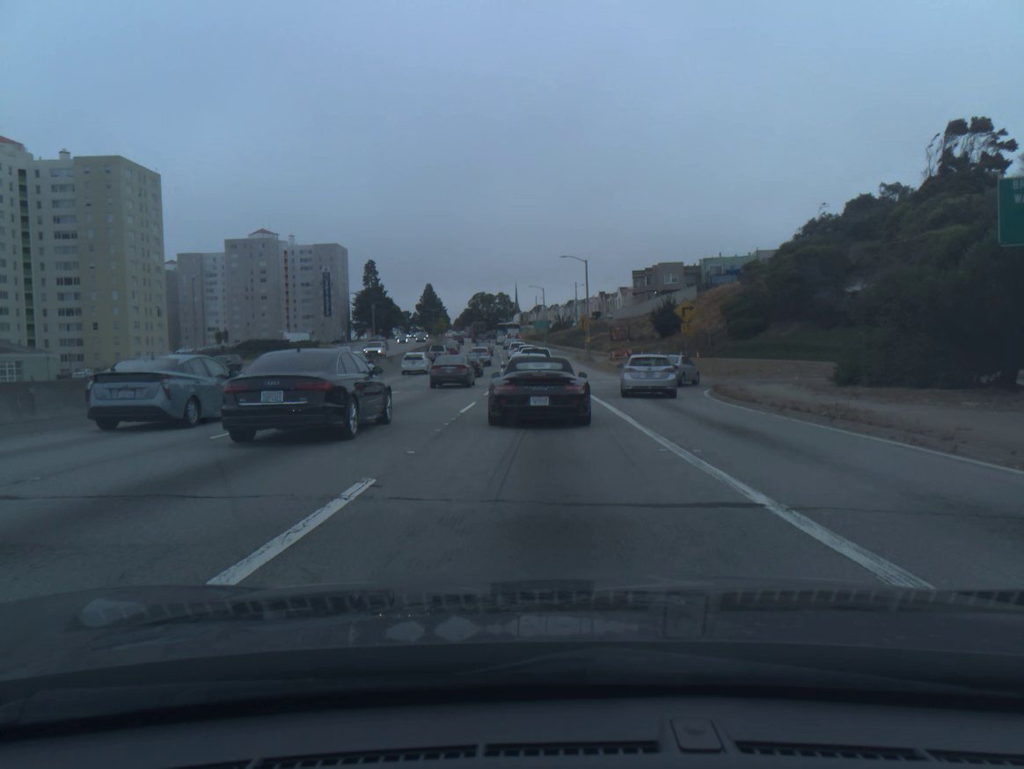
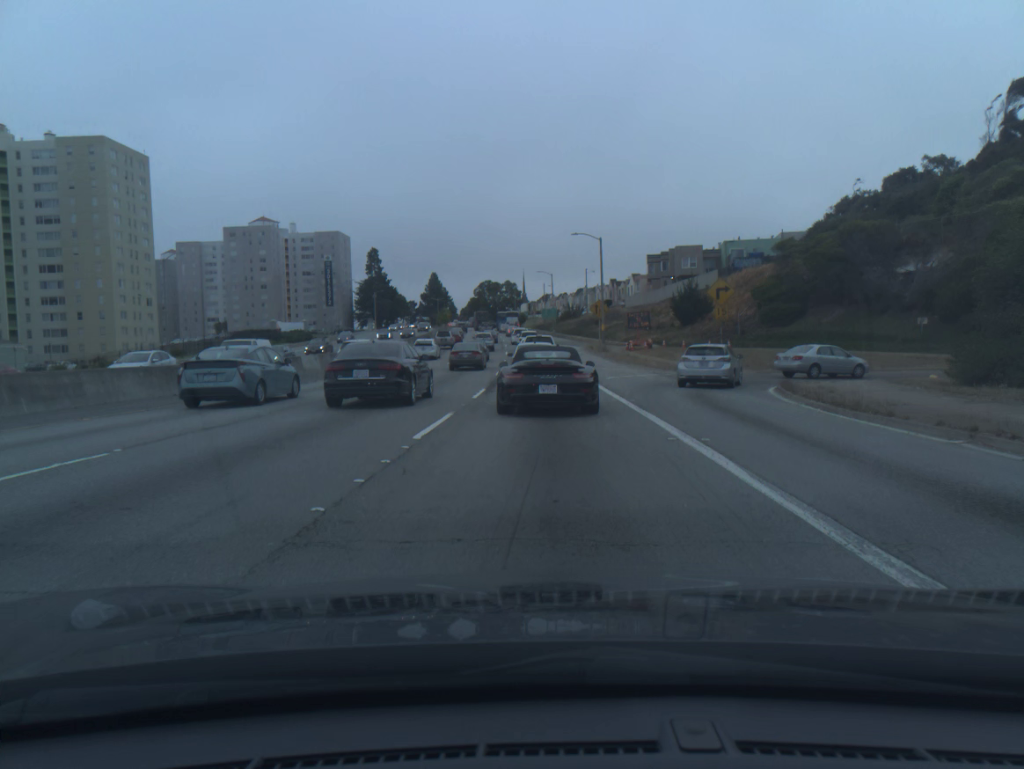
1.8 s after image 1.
(0.0, +7.7) m; 0°
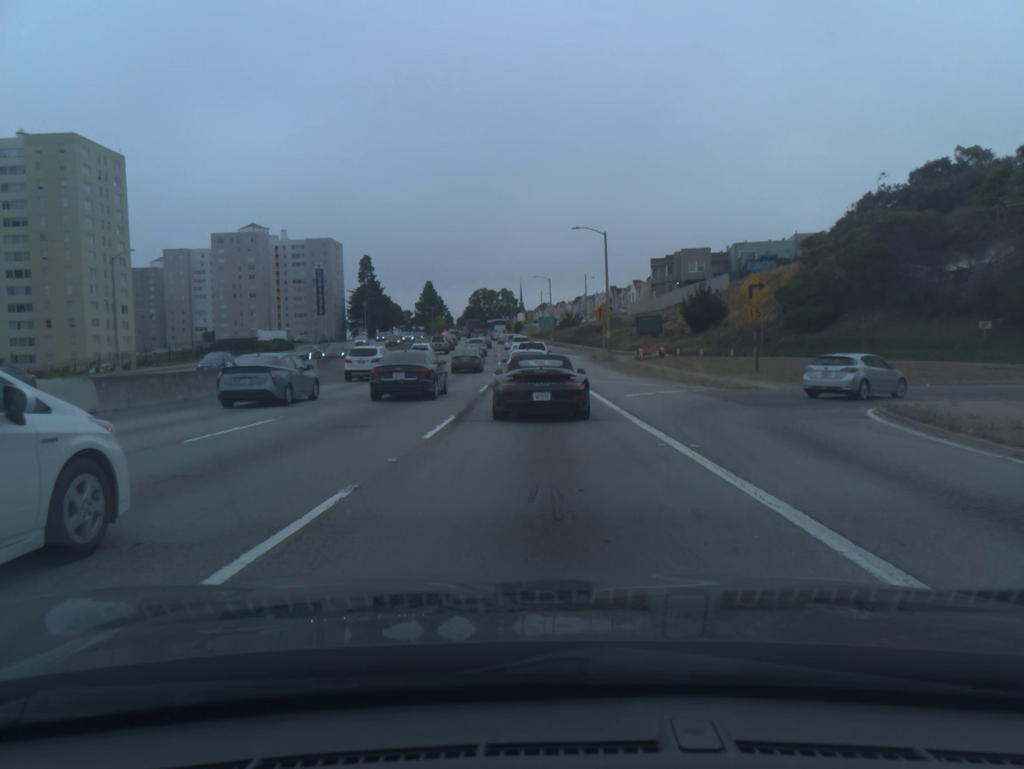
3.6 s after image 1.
(0.0, +7.8) m; 0°
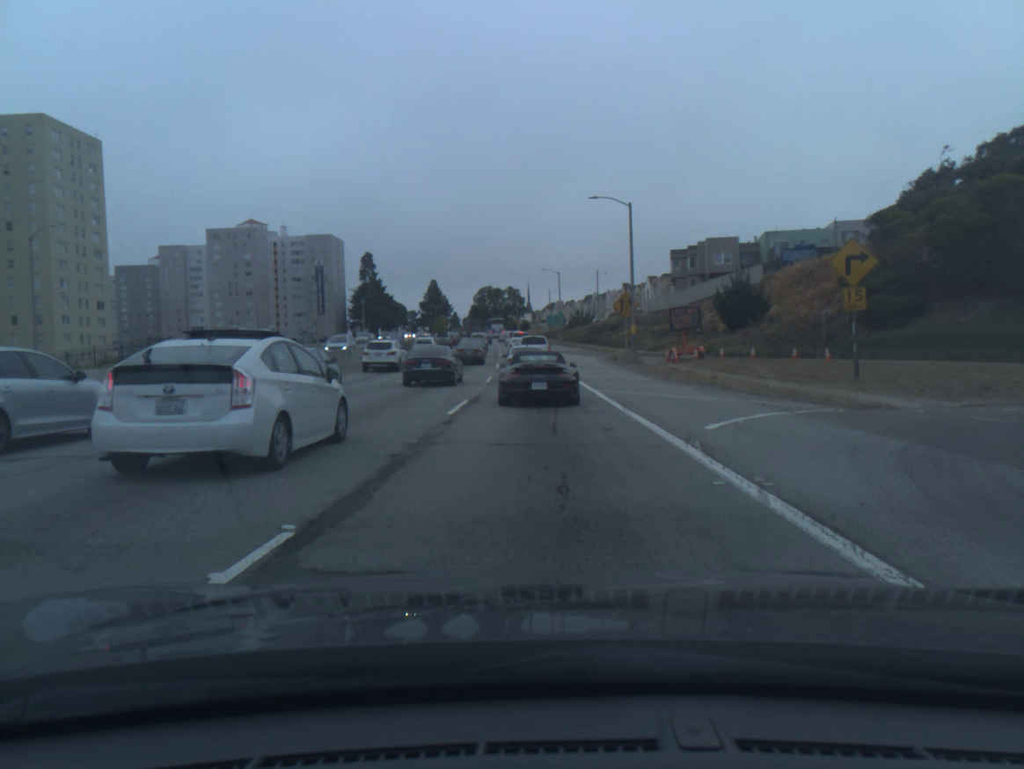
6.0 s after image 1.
(0.0, +11.0) m; -1°
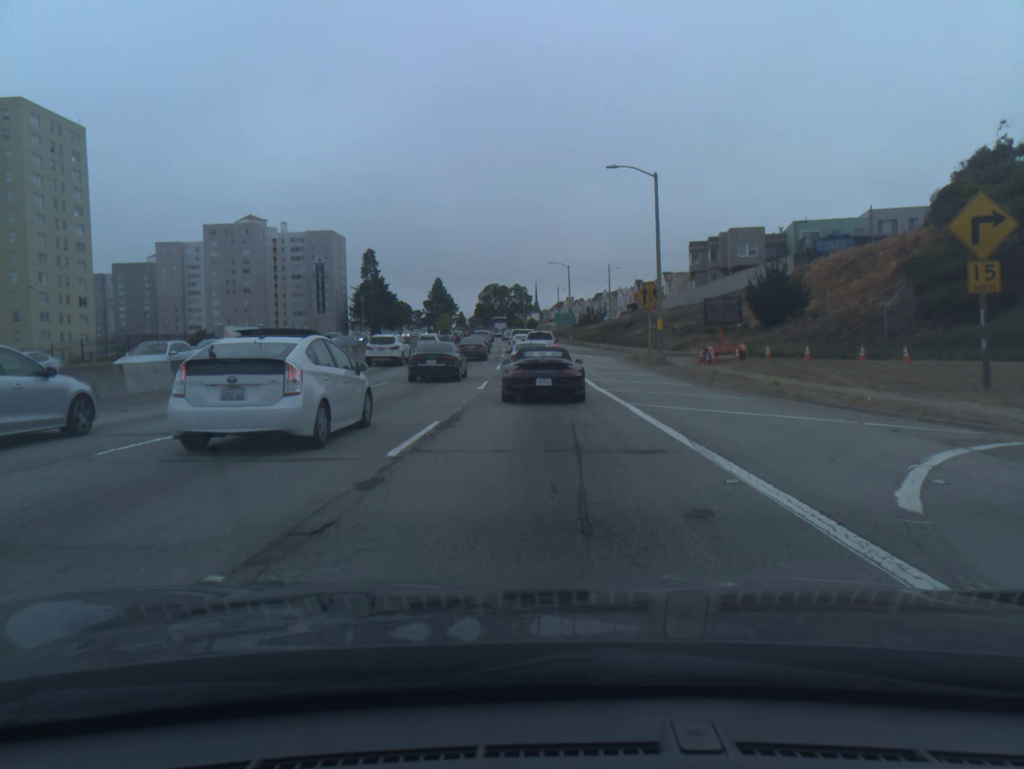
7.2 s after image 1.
(0.0, +6.9) m; -1°
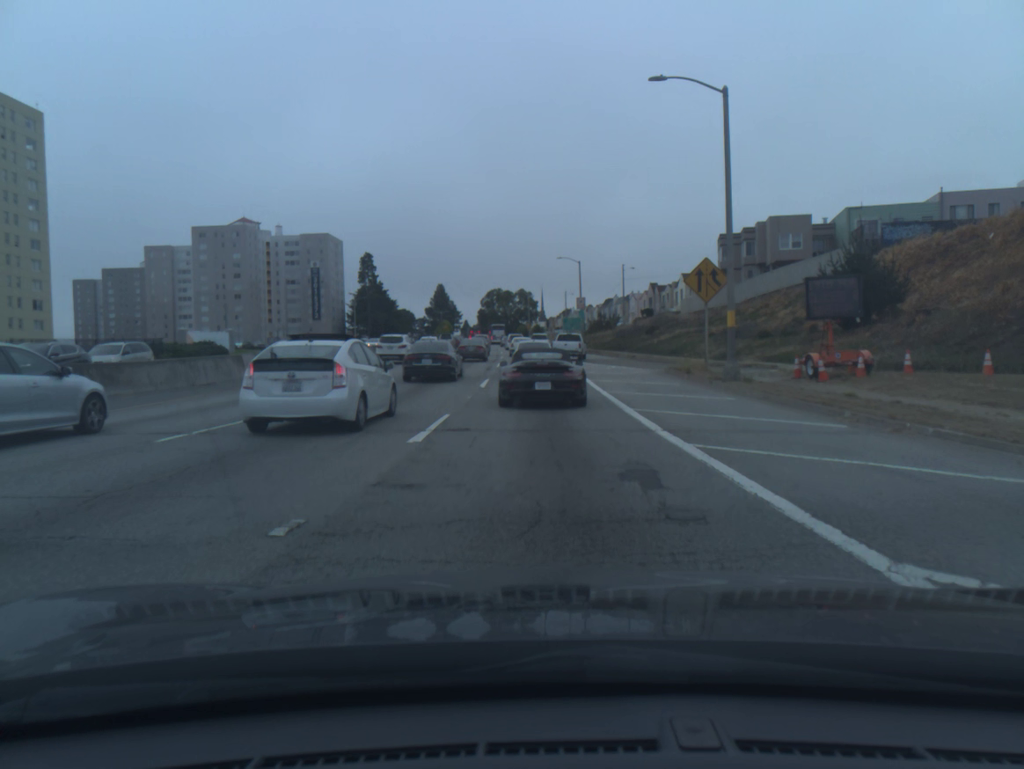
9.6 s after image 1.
(0.0, +13.3) m; -1°
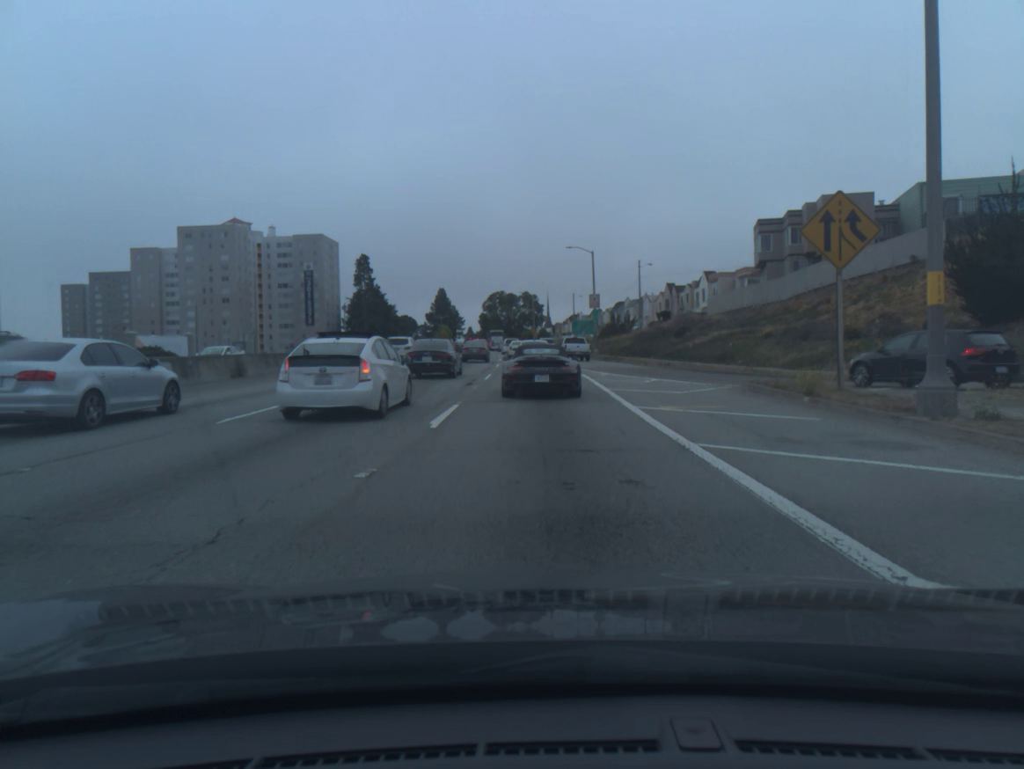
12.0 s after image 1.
(0.0, +12.4) m; 0°
